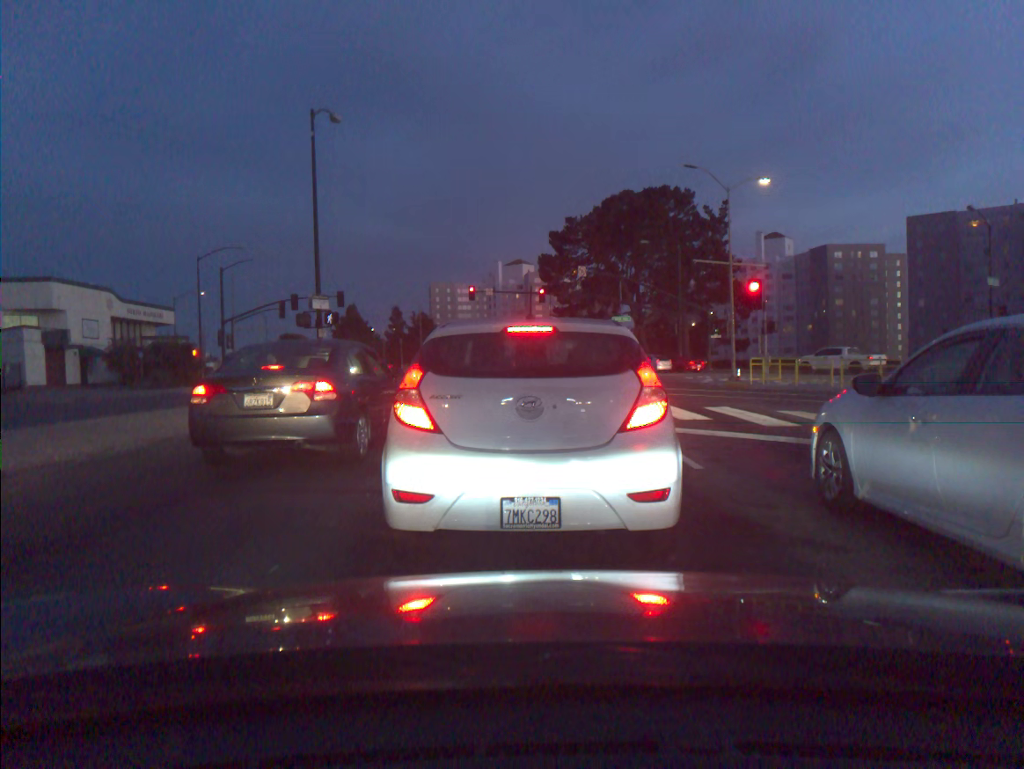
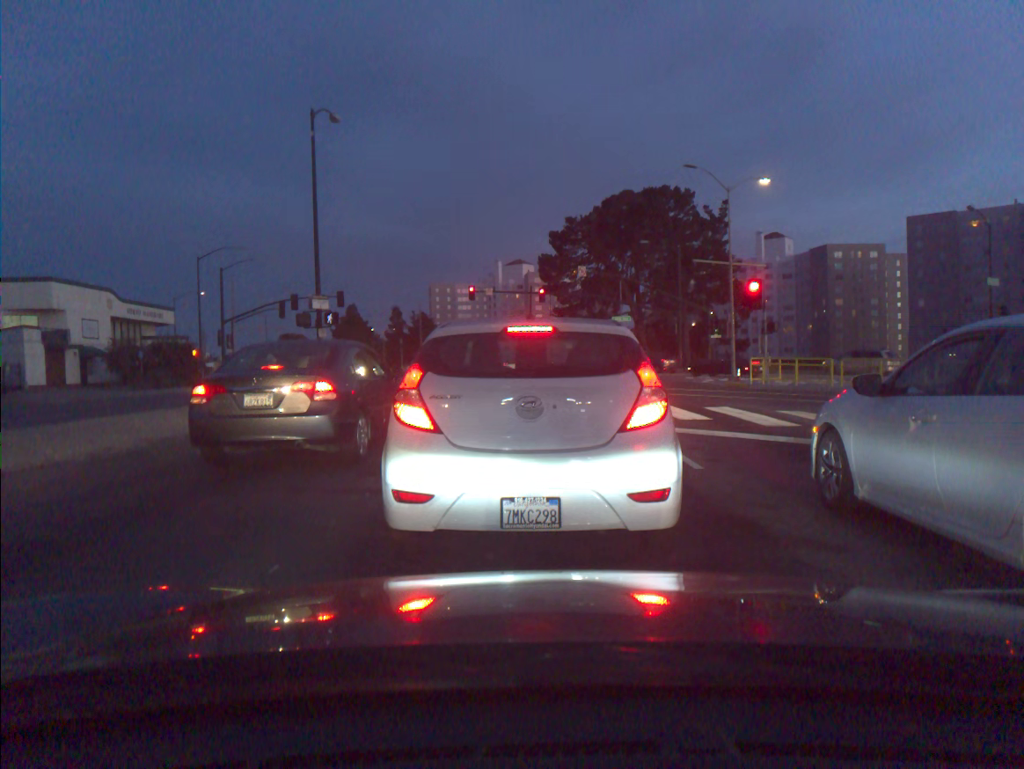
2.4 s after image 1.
(0.0, 0.0) m; 0°
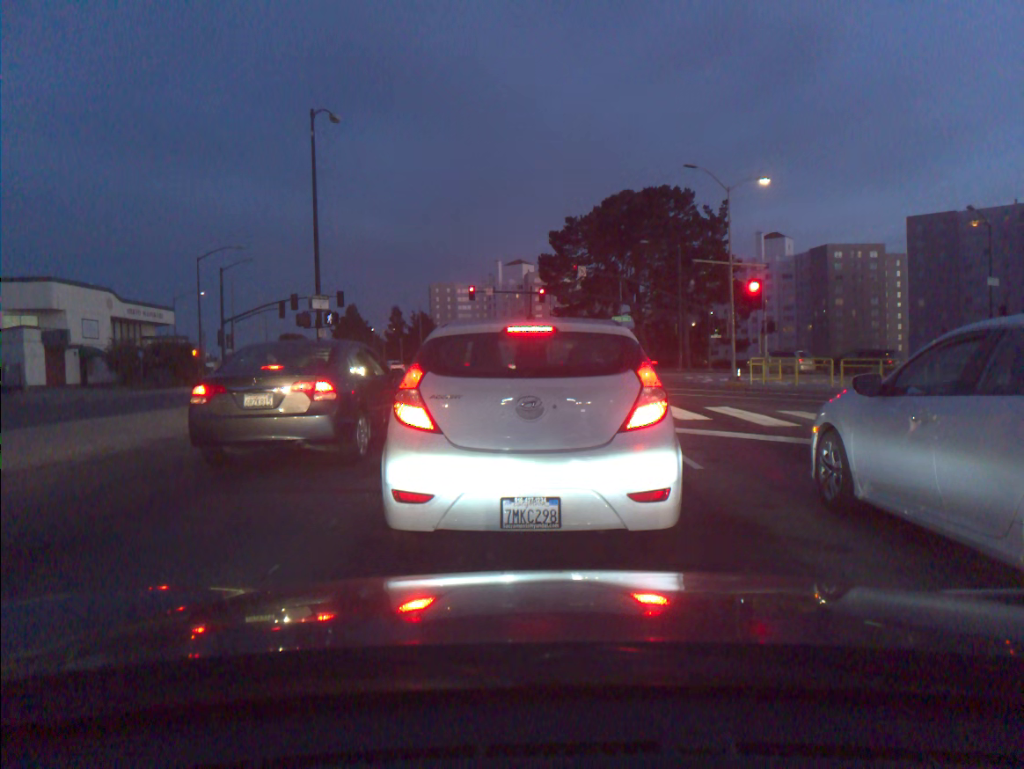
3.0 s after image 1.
(0.0, 0.0) m; 0°
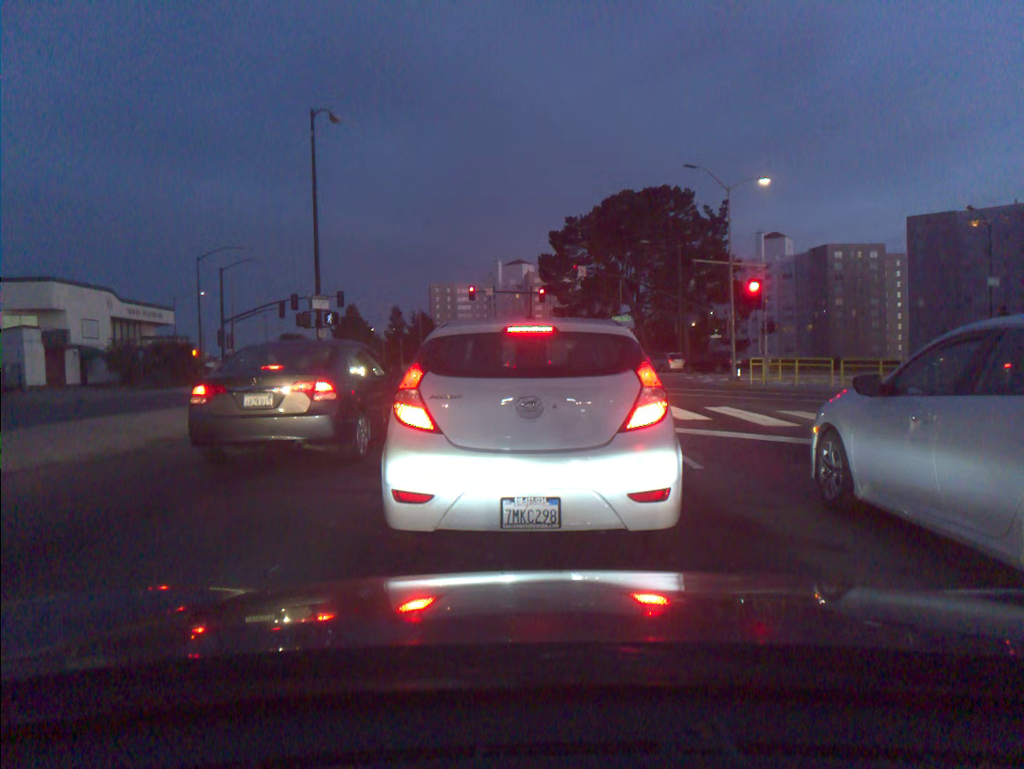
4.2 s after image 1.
(0.0, 0.0) m; 0°
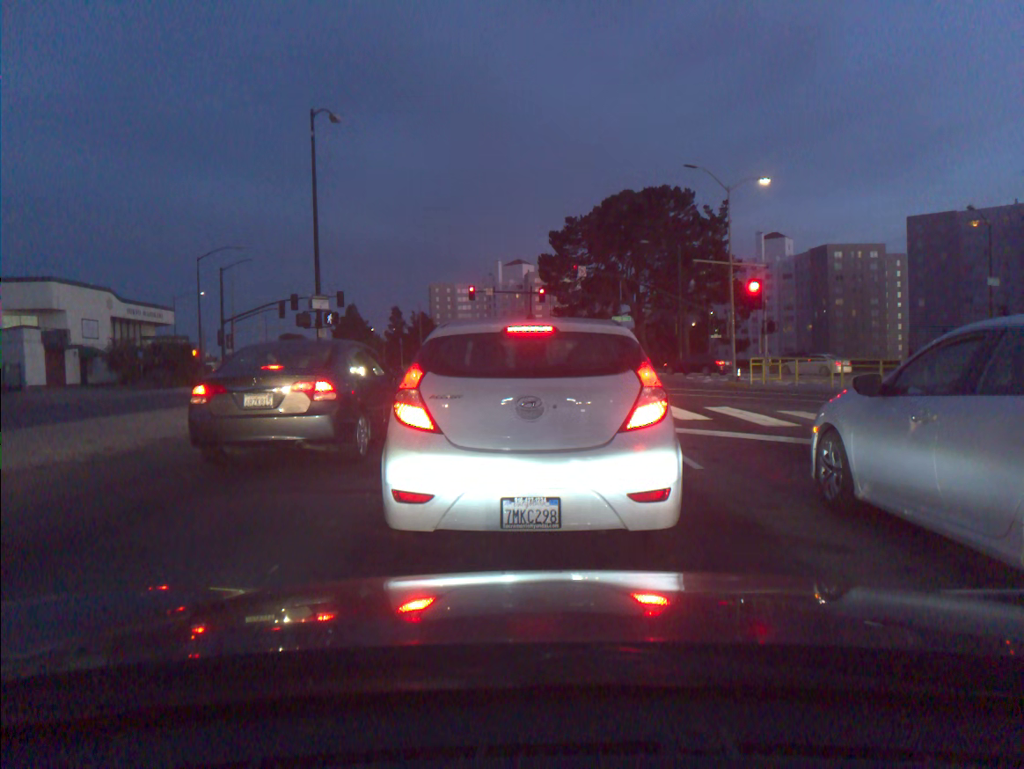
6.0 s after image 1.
(0.0, 0.0) m; 0°
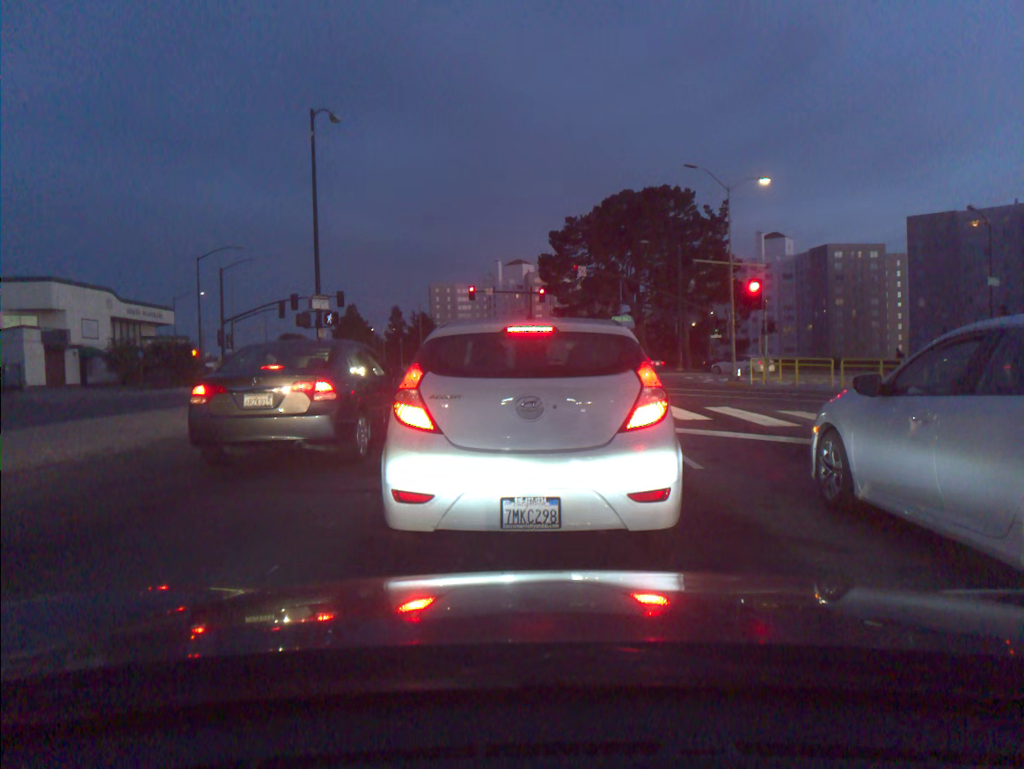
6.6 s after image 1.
(0.0, 0.0) m; 0°
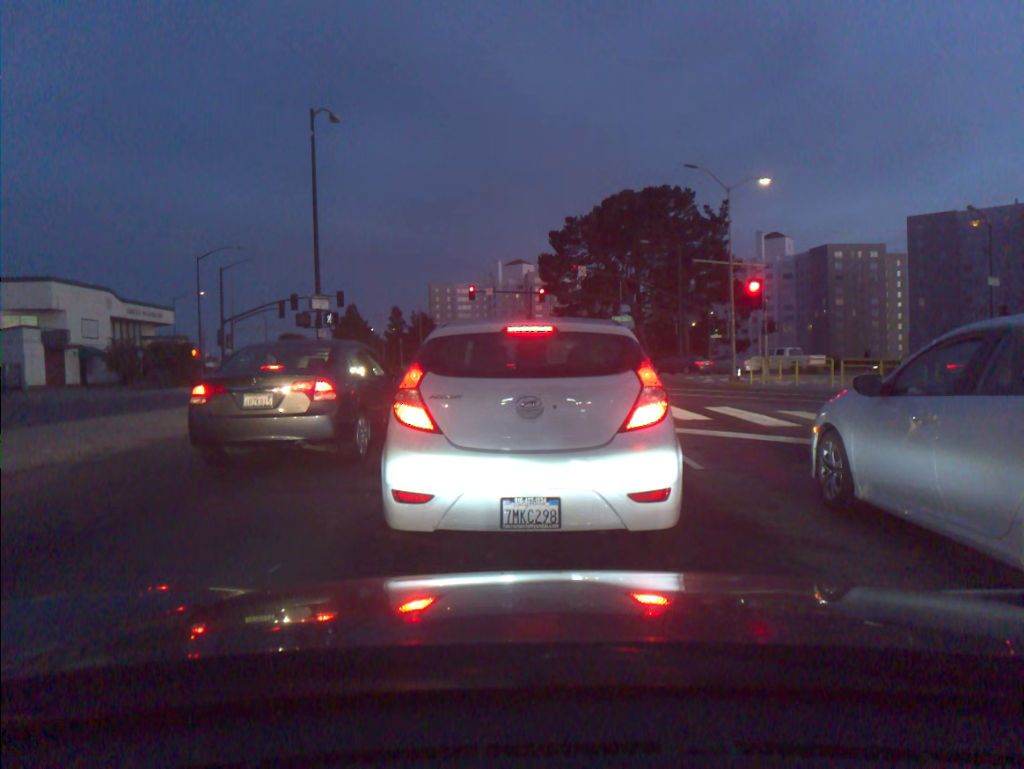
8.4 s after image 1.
(0.0, 0.0) m; 0°
